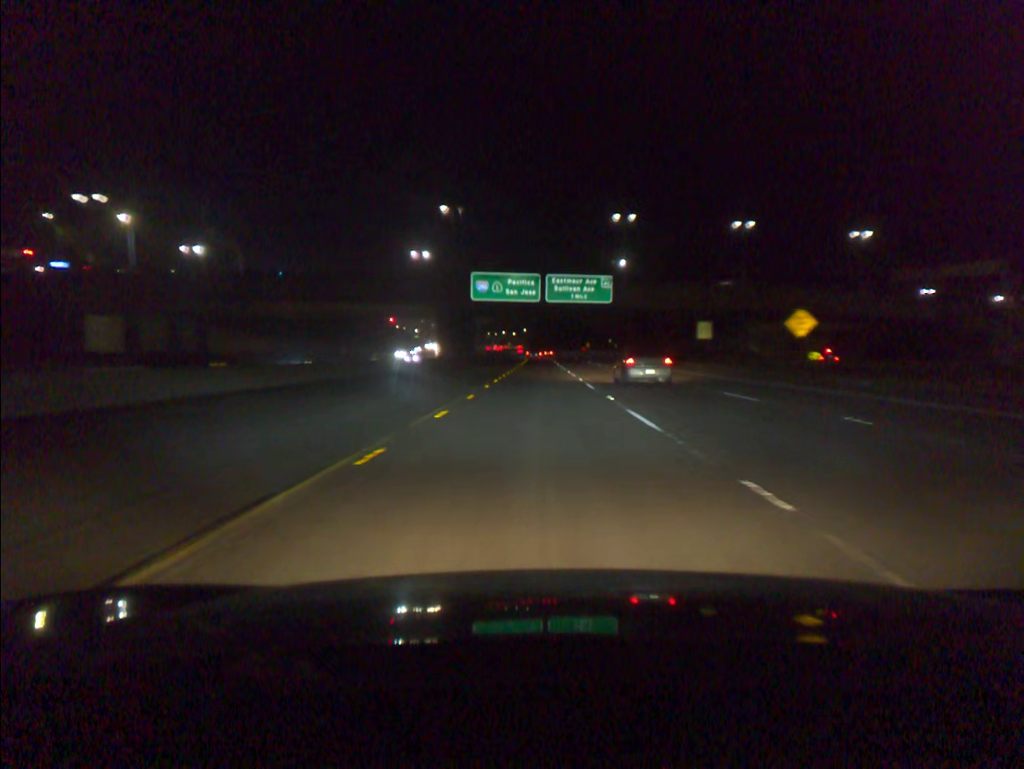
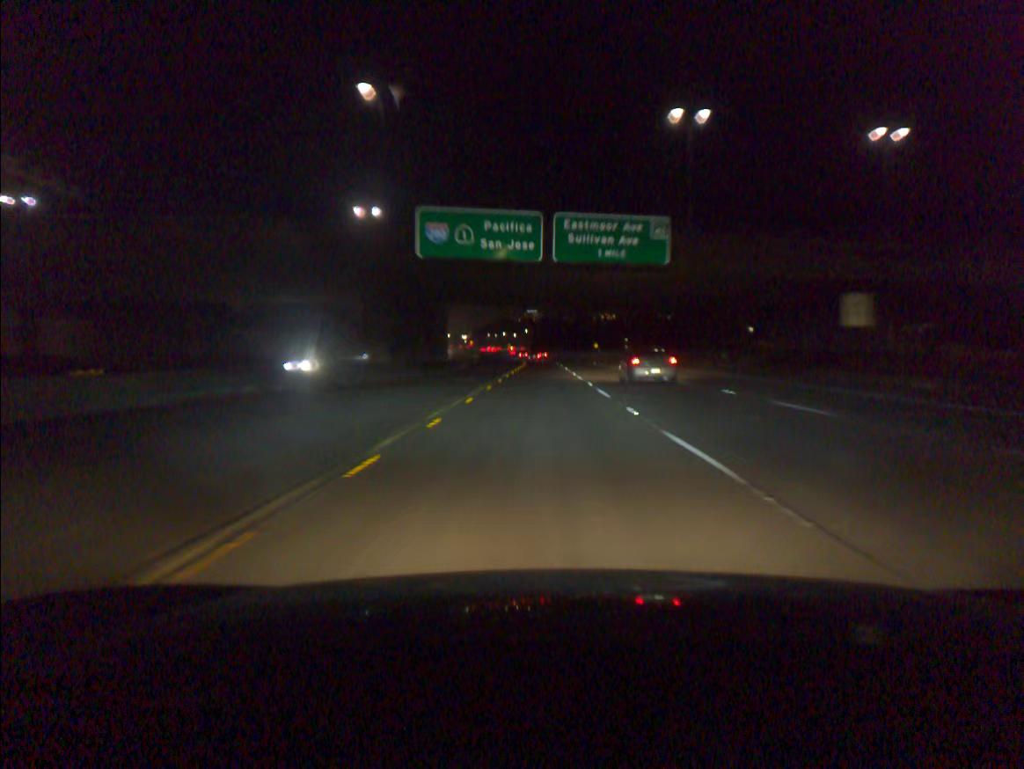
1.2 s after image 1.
(0.0, +33.8) m; 0°
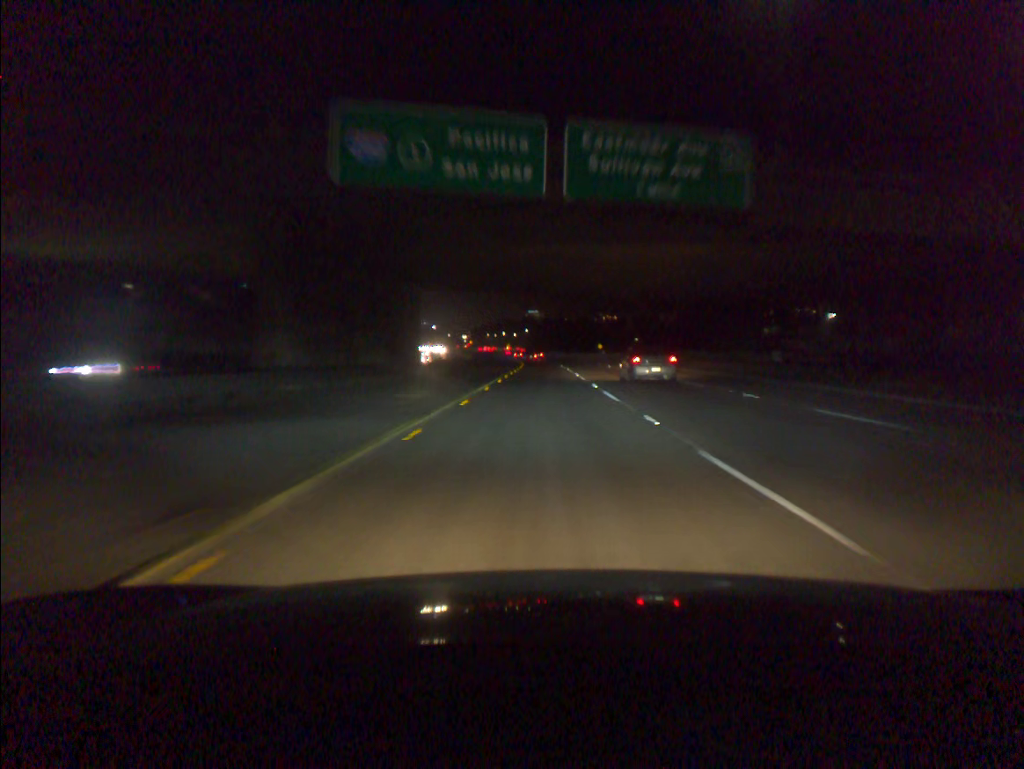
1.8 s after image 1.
(0.0, +16.9) m; 0°
